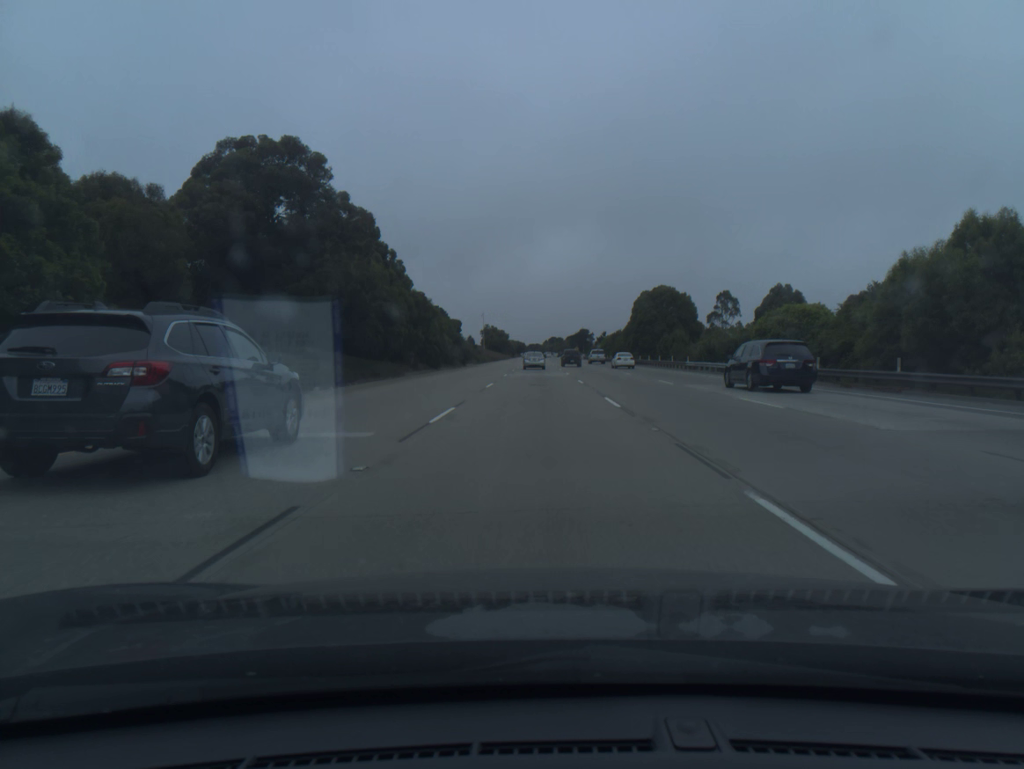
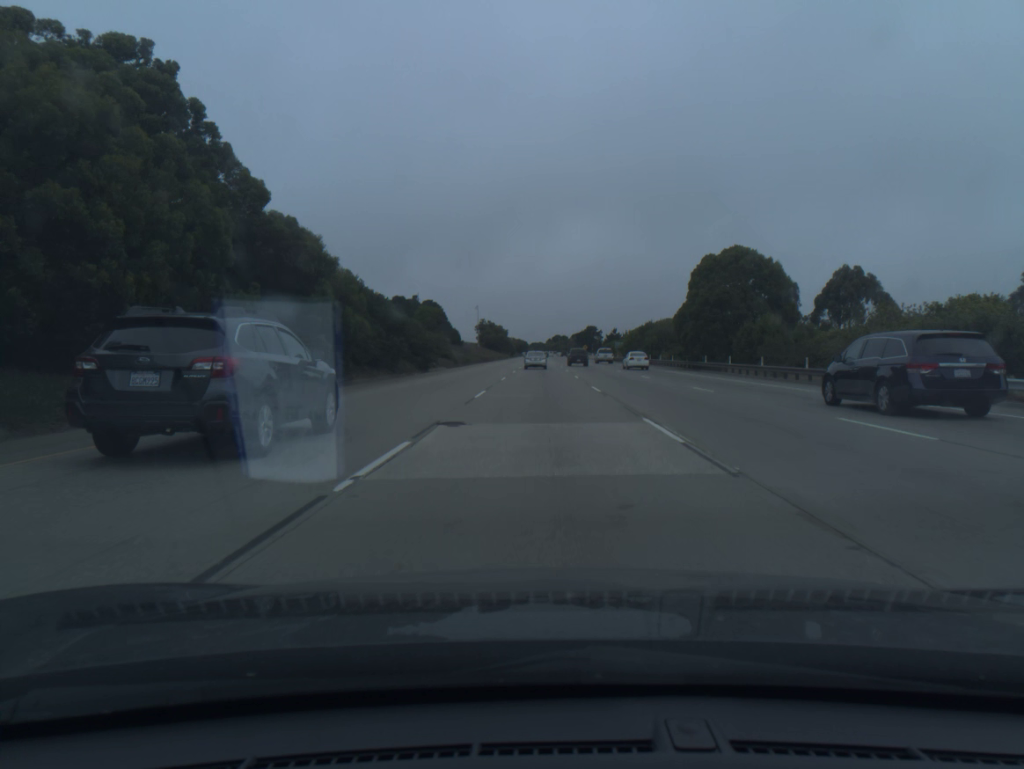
(-0.1, +36.1) m; 0°
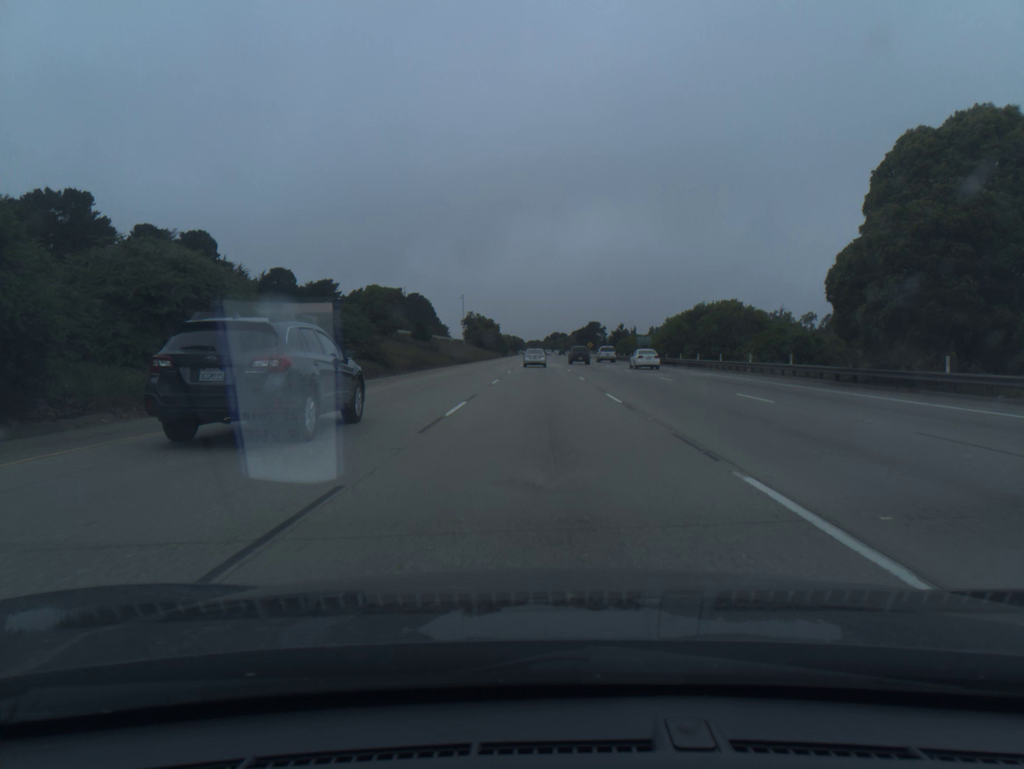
(0.0, +35.9) m; 0°
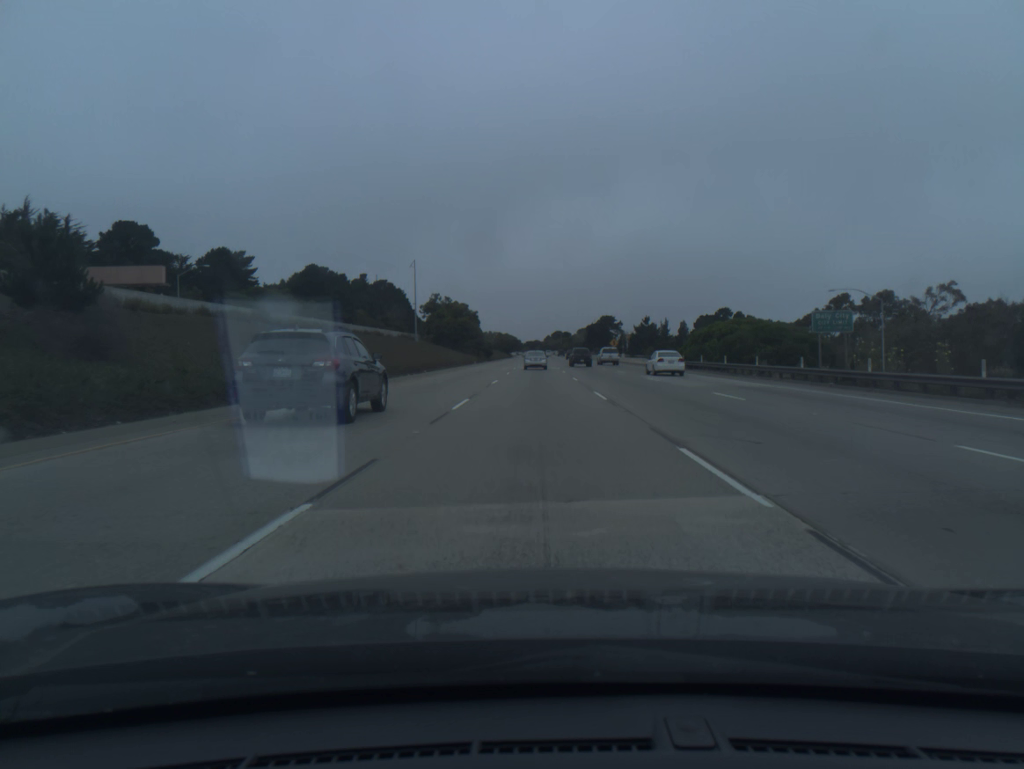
(+0.2, +70.8) m; 0°
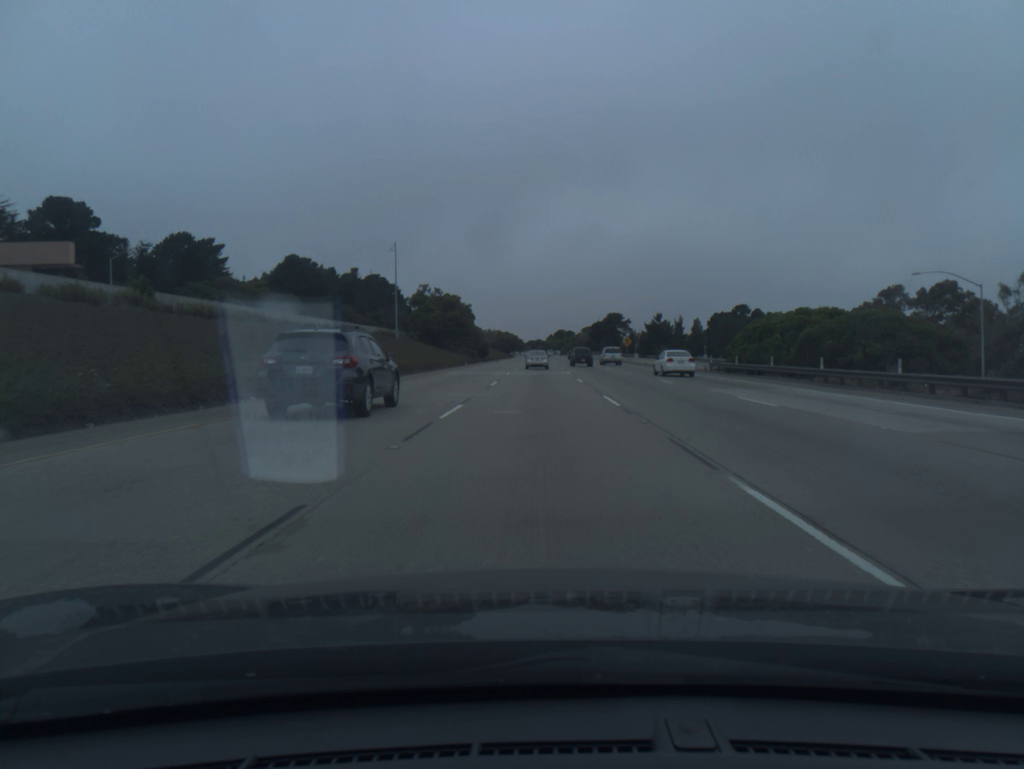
(0.0, +17.5) m; 0°
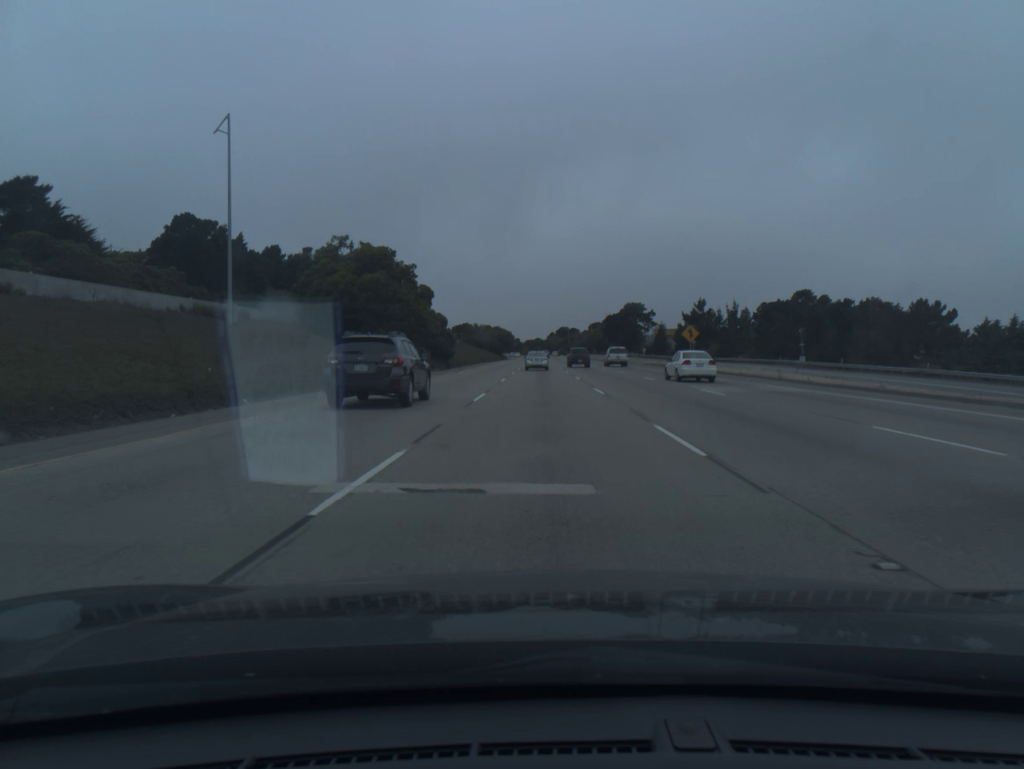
(0.0, +52.2) m; 0°
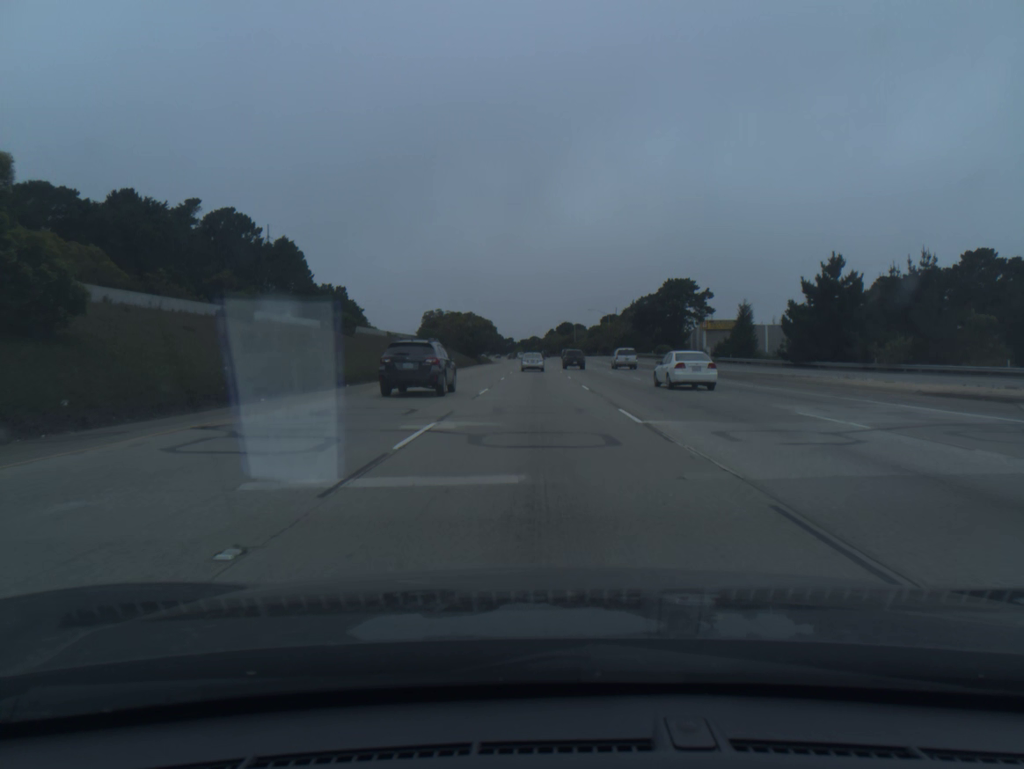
(+0.2, +69.2) m; 0°
